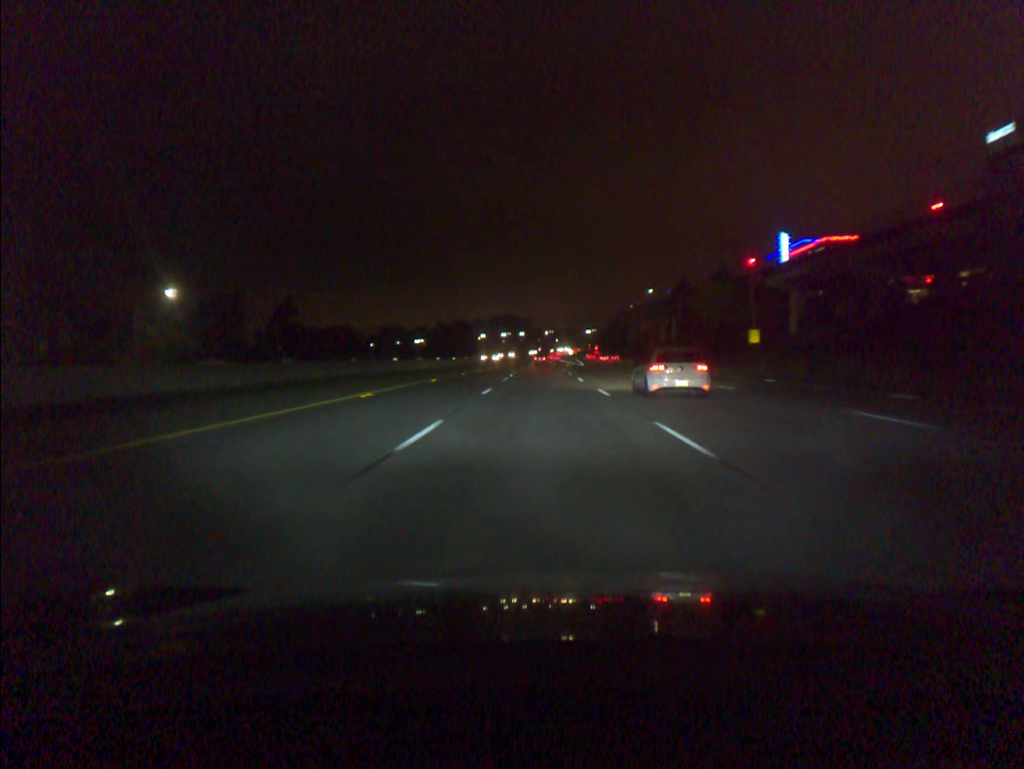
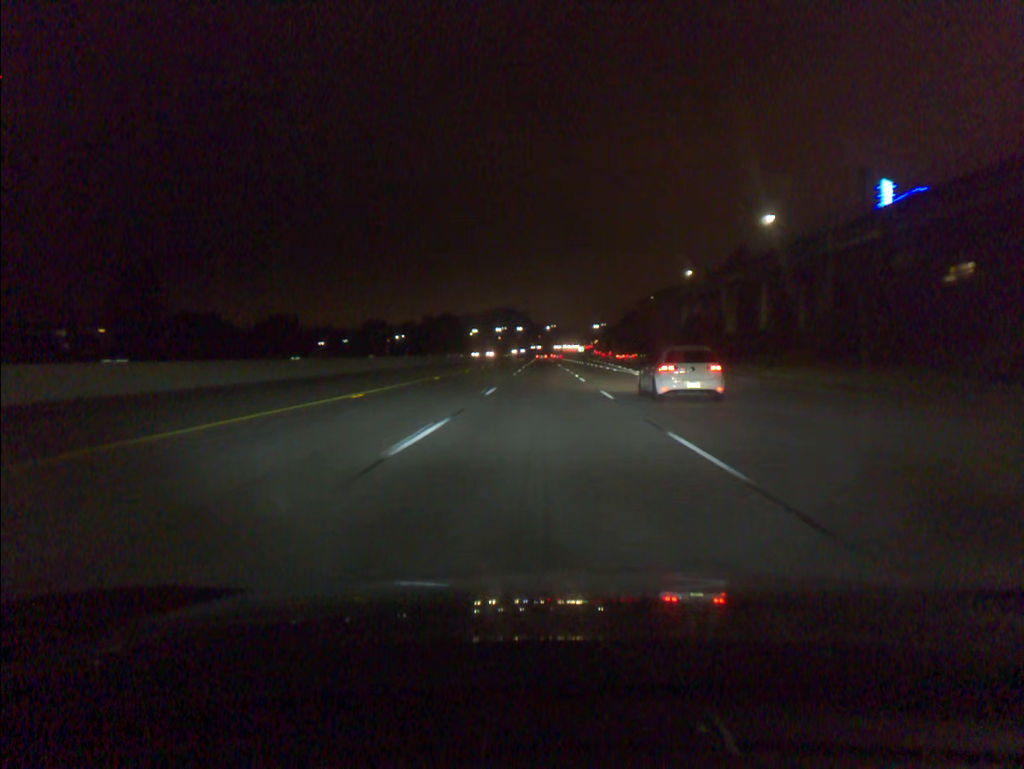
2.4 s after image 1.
(0.0, +73.5) m; 0°
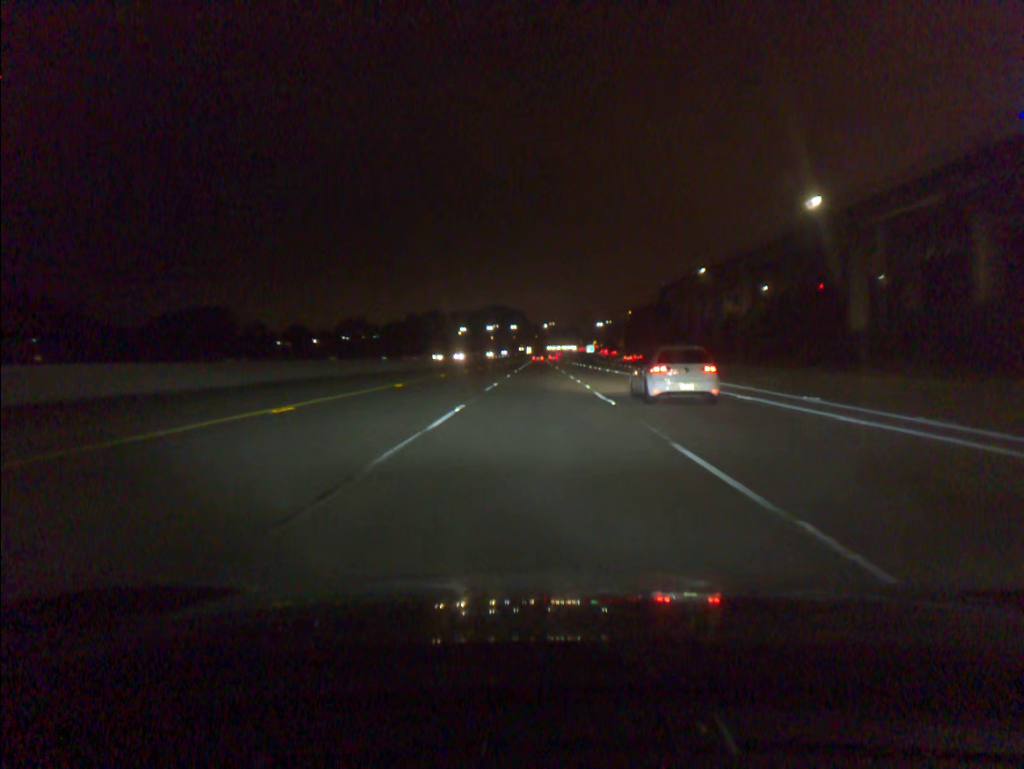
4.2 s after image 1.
(+0.1, +55.0) m; 0°
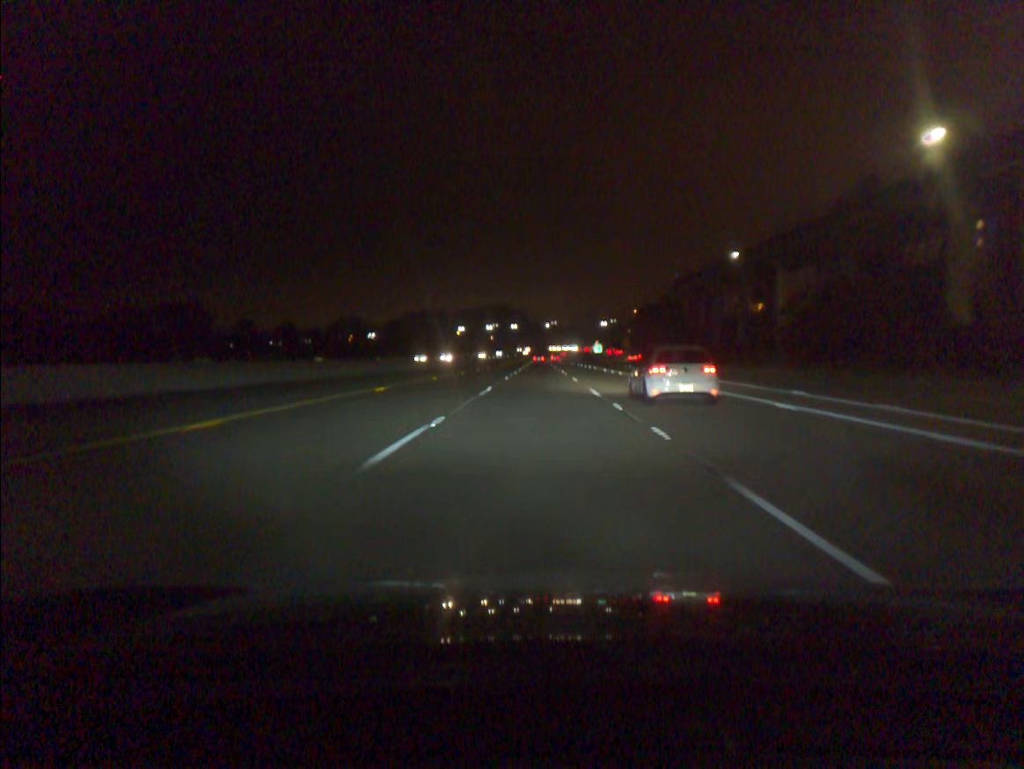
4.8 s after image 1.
(0.0, +18.3) m; 0°
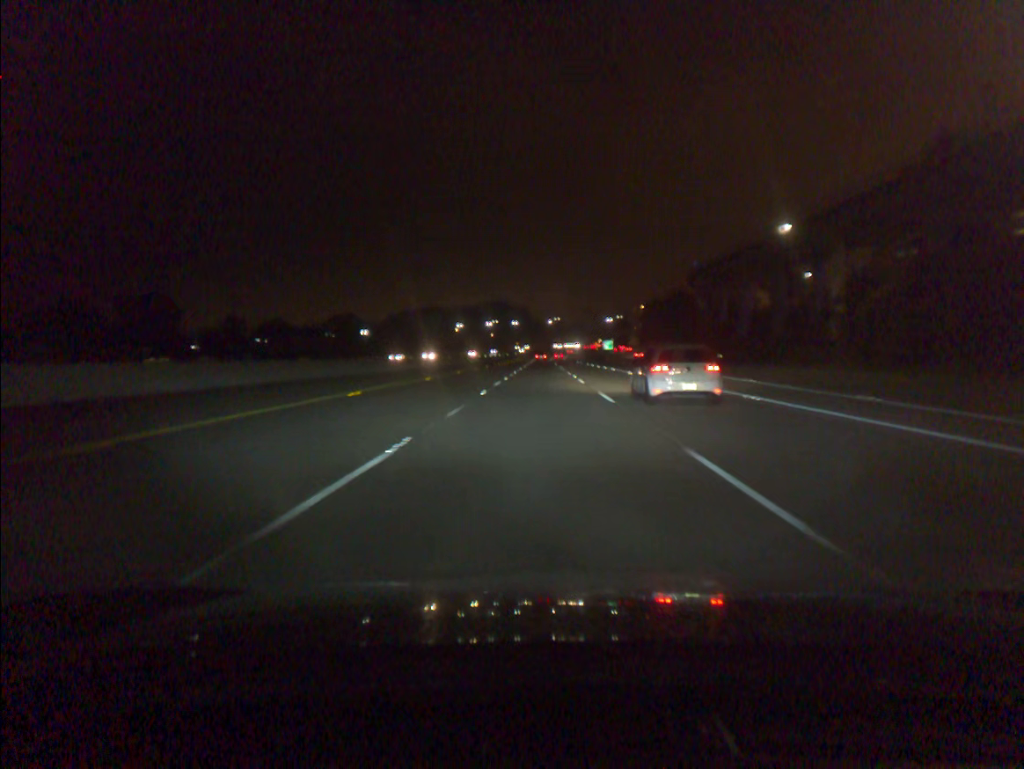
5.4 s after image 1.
(0.0, +18.3) m; 0°
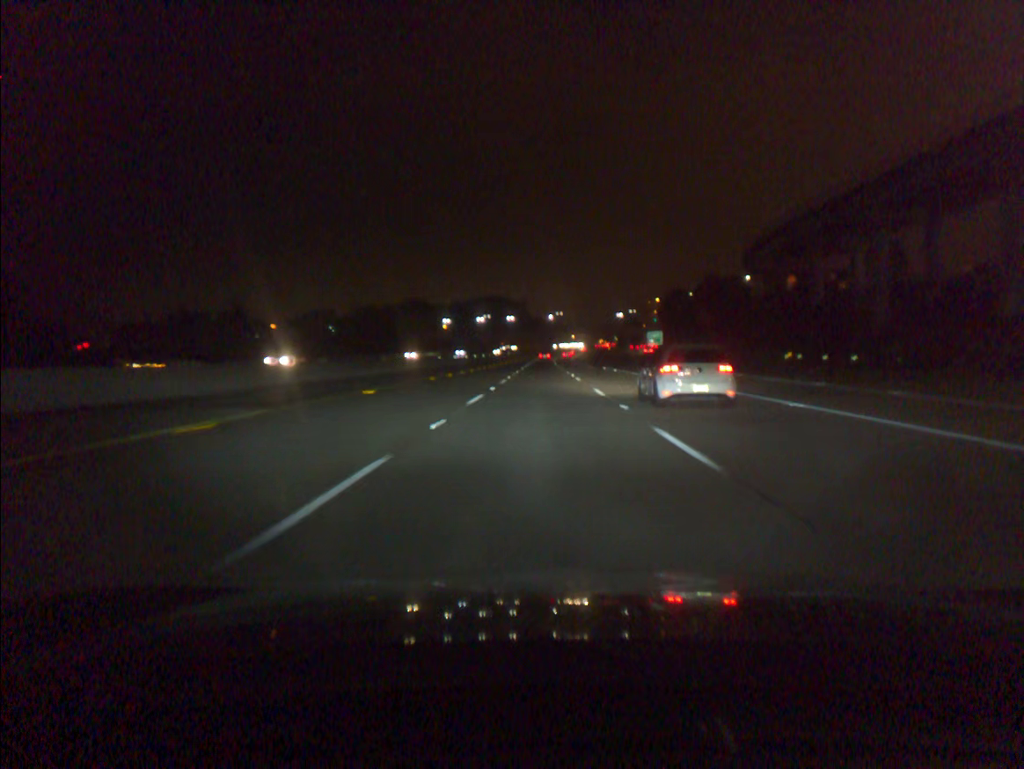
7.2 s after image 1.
(-0.1, +54.9) m; 0°
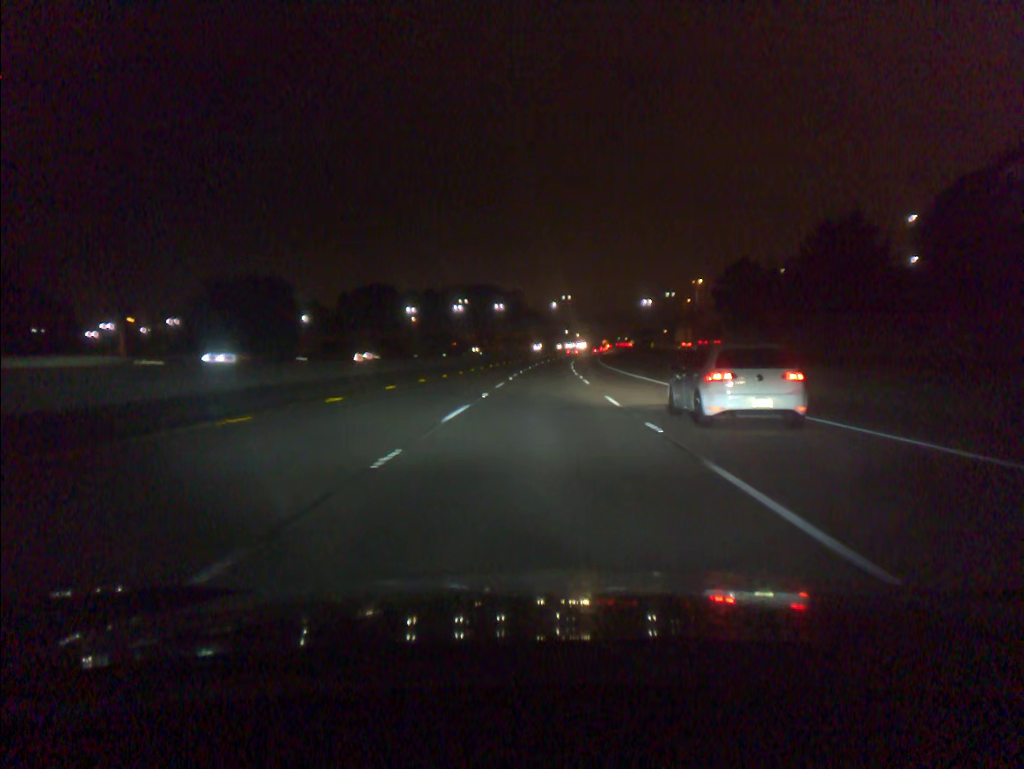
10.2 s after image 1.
(+0.1, +91.5) m; 0°
